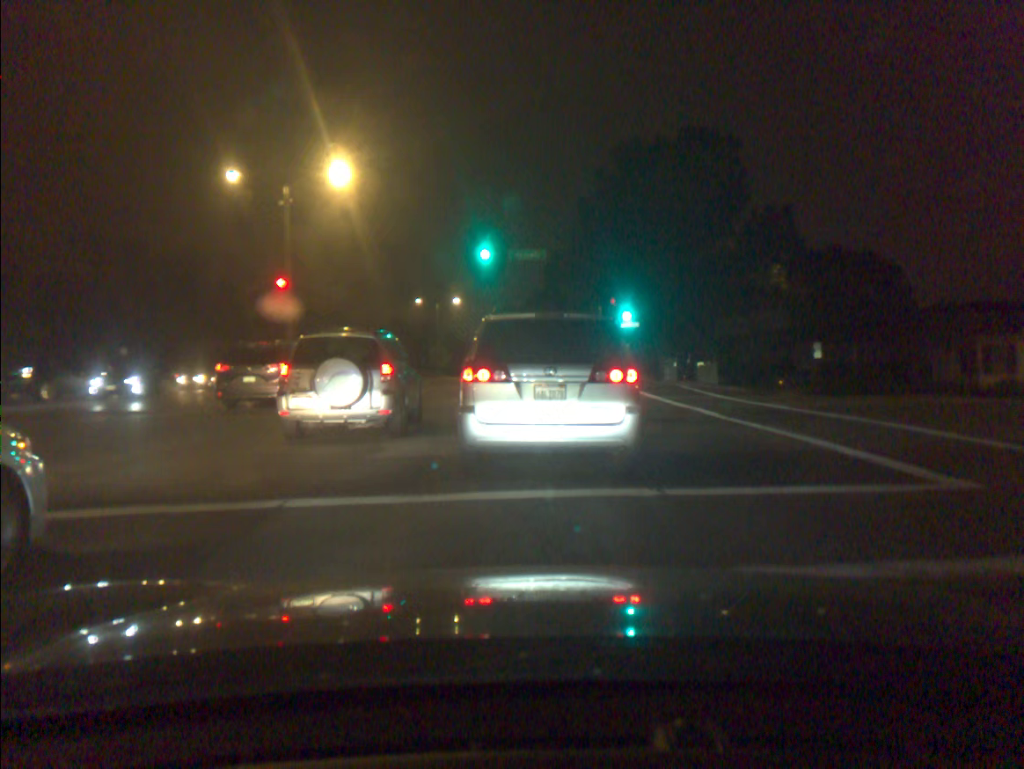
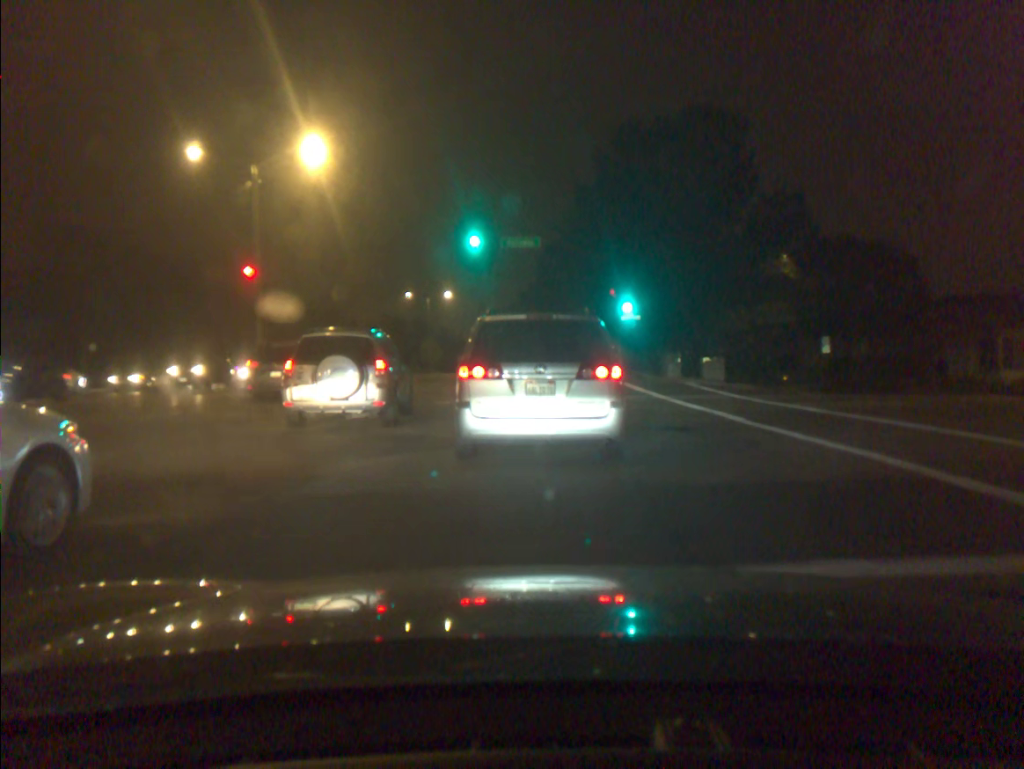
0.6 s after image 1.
(0.0, +2.8) m; +1°
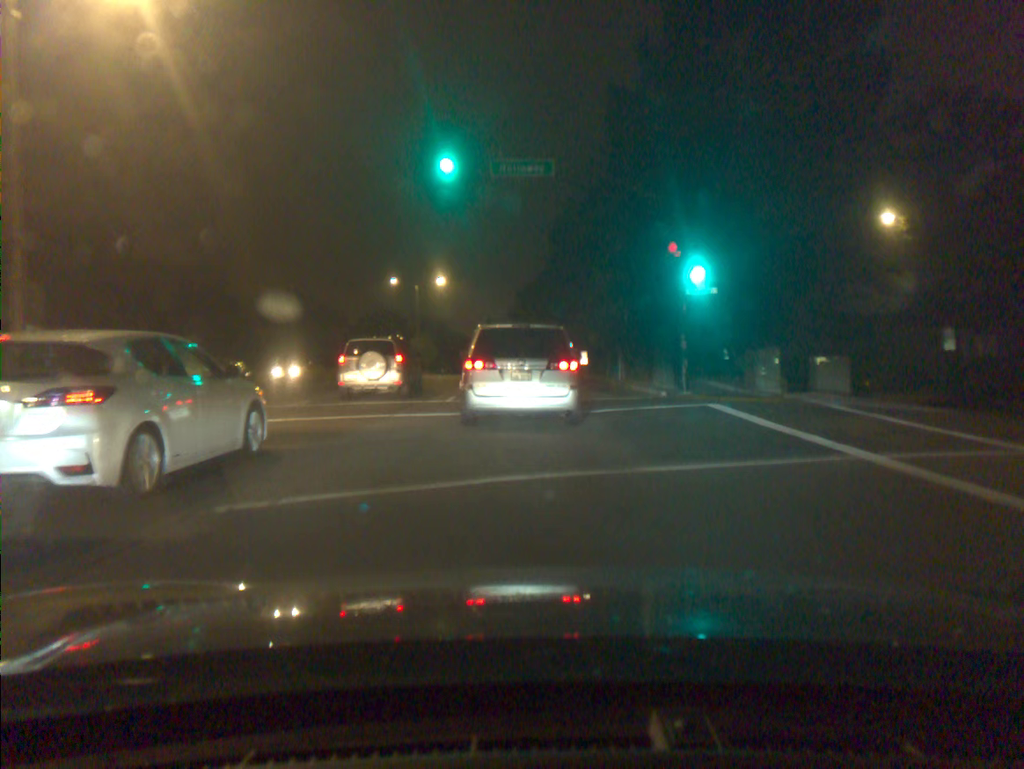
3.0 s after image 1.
(-0.2, +14.0) m; -1°
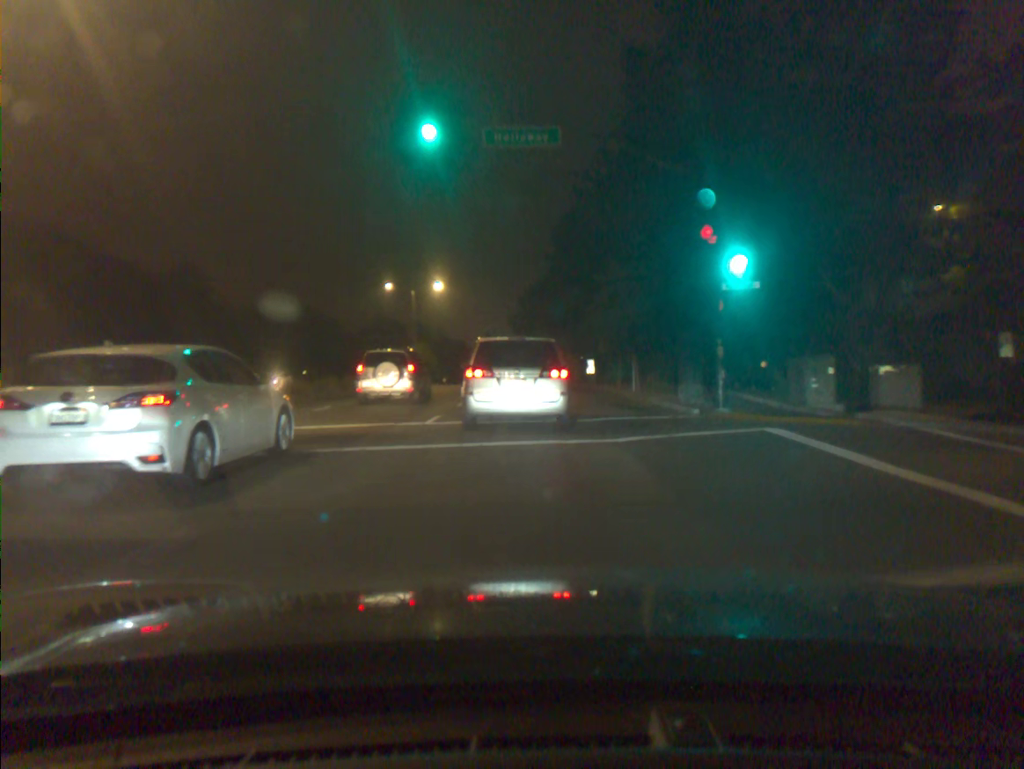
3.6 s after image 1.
(0.0, +4.2) m; 0°
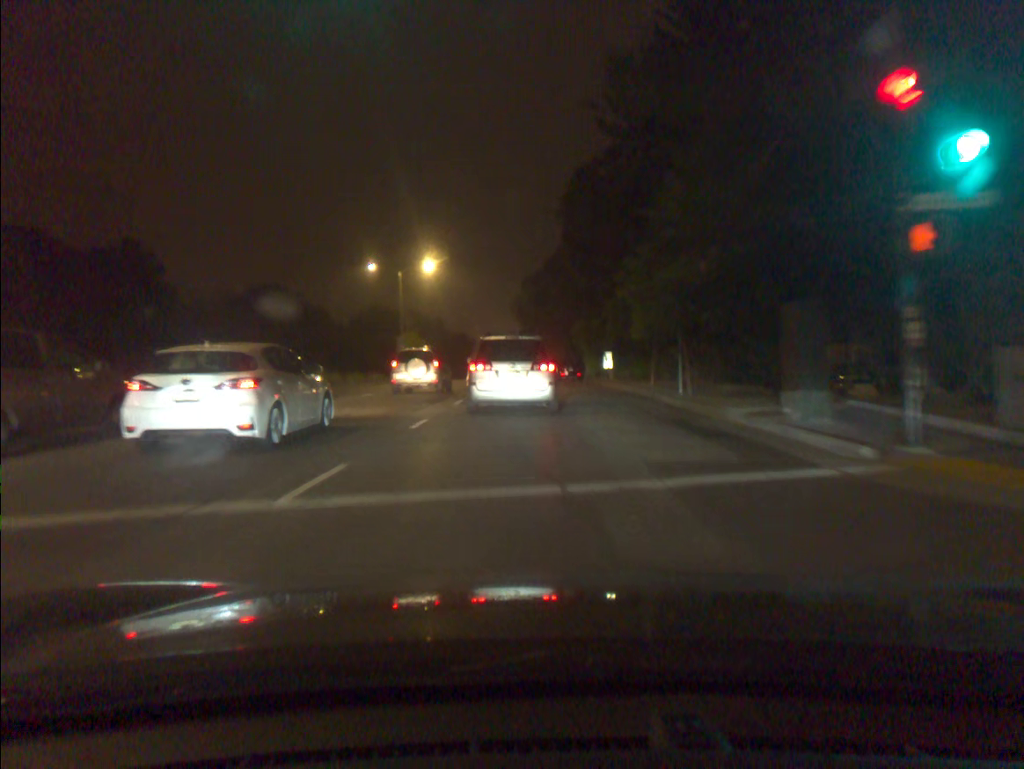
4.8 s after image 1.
(0.0, +9.2) m; 0°
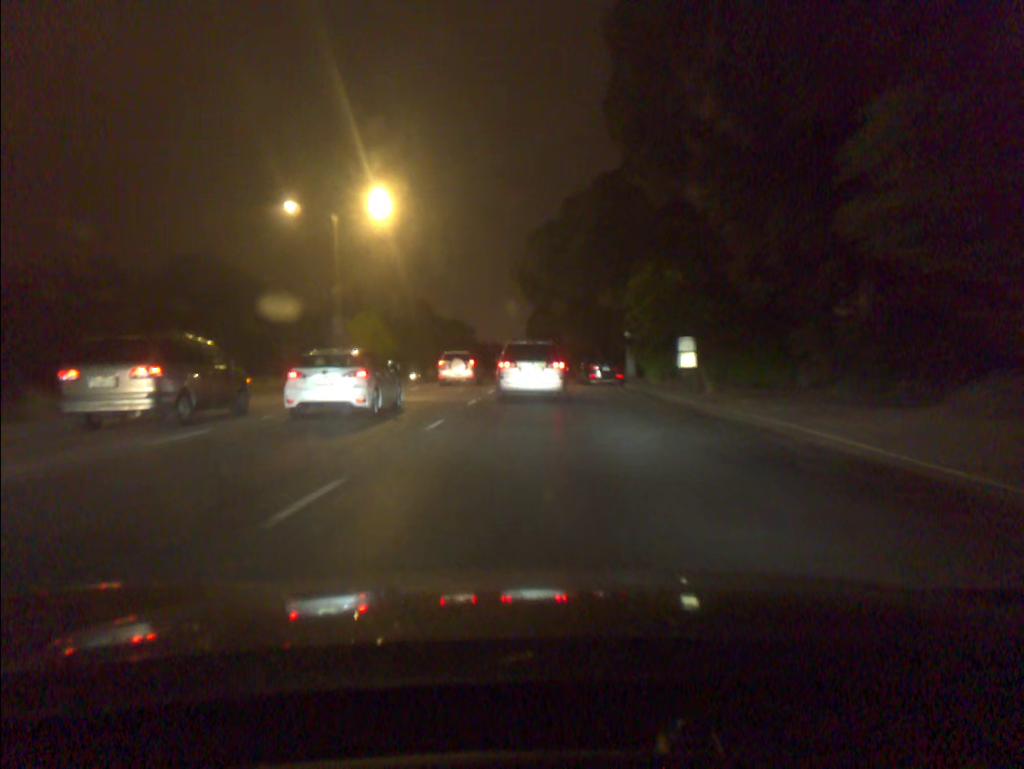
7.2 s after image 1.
(-0.1, +22.1) m; -1°
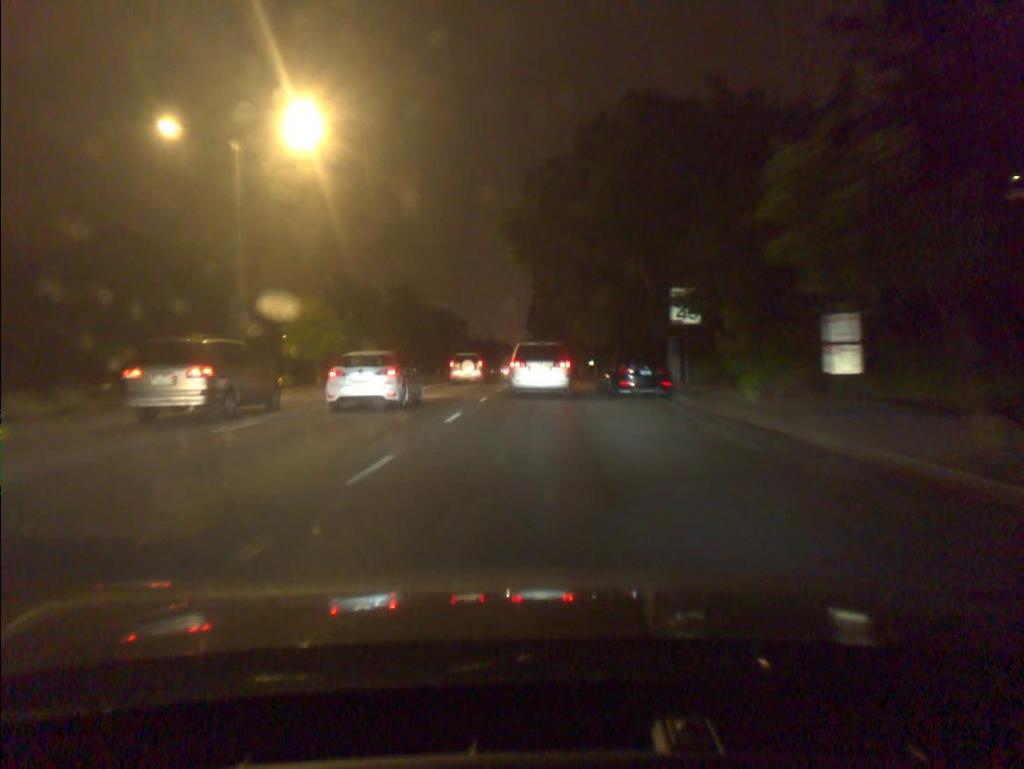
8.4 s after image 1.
(-0.1, +12.8) m; 0°
